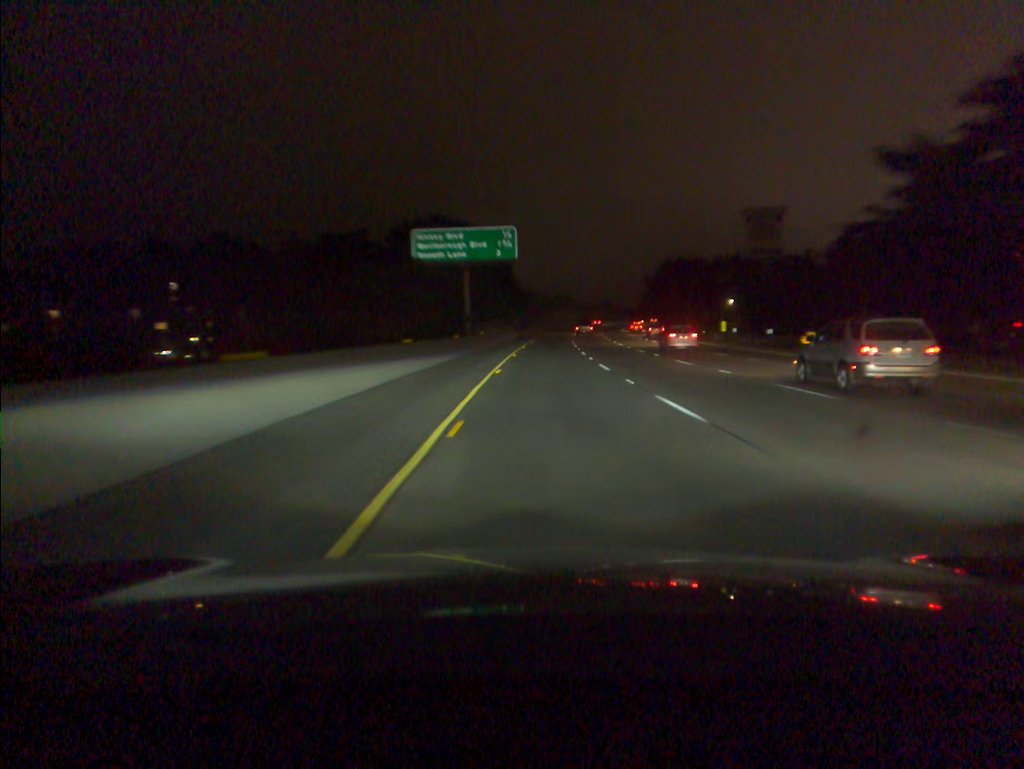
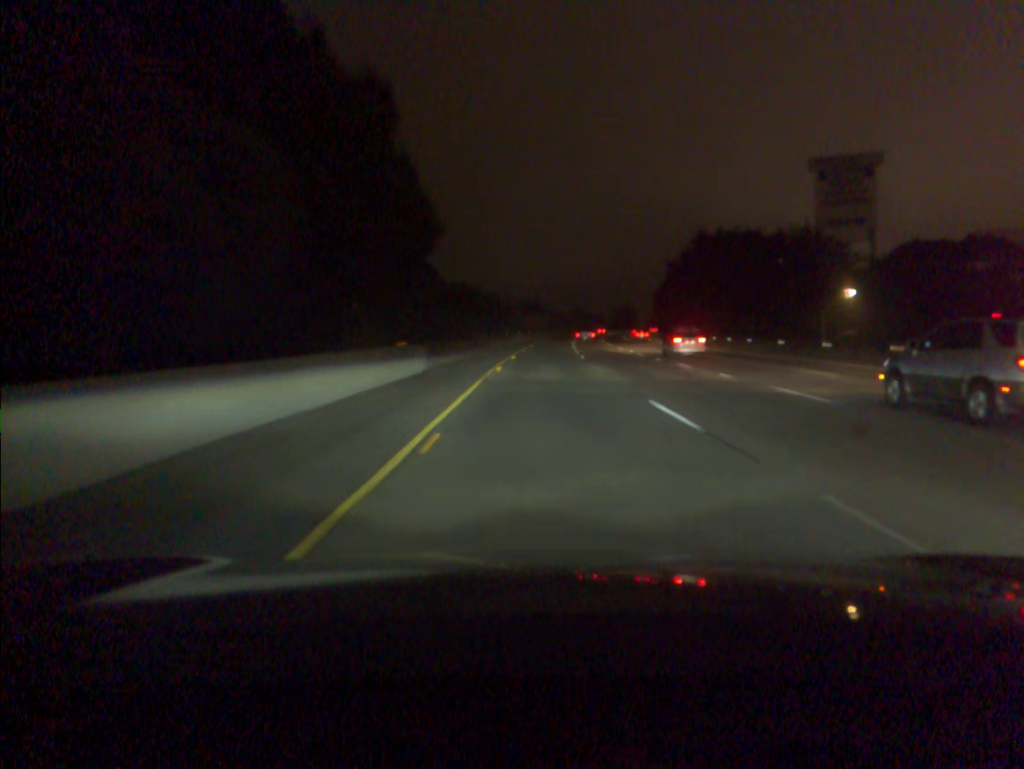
(+1.3, +59.6) m; +3°
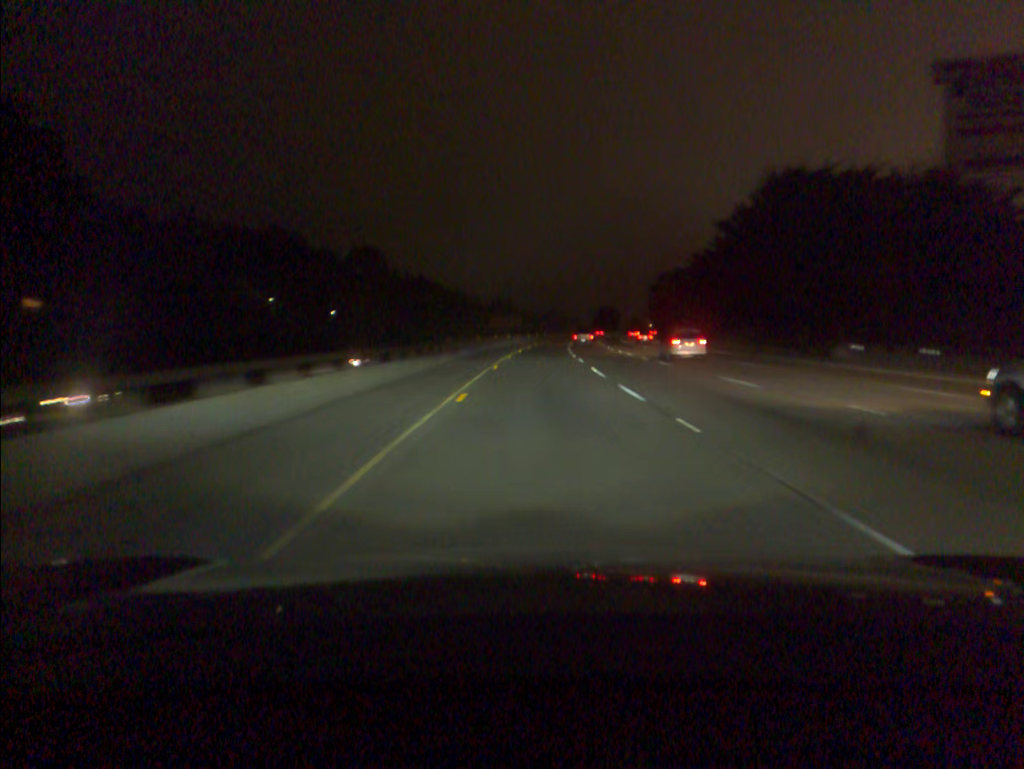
(+0.7, +39.4) m; +2°
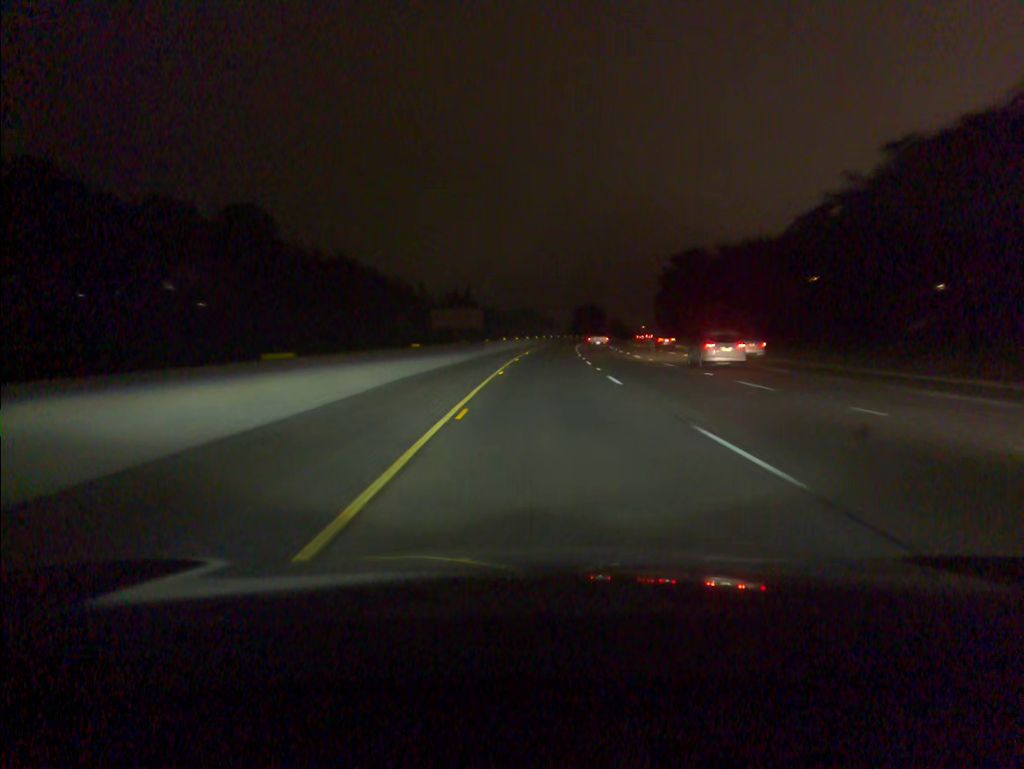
(+1.1, +58.6) m; +2°
